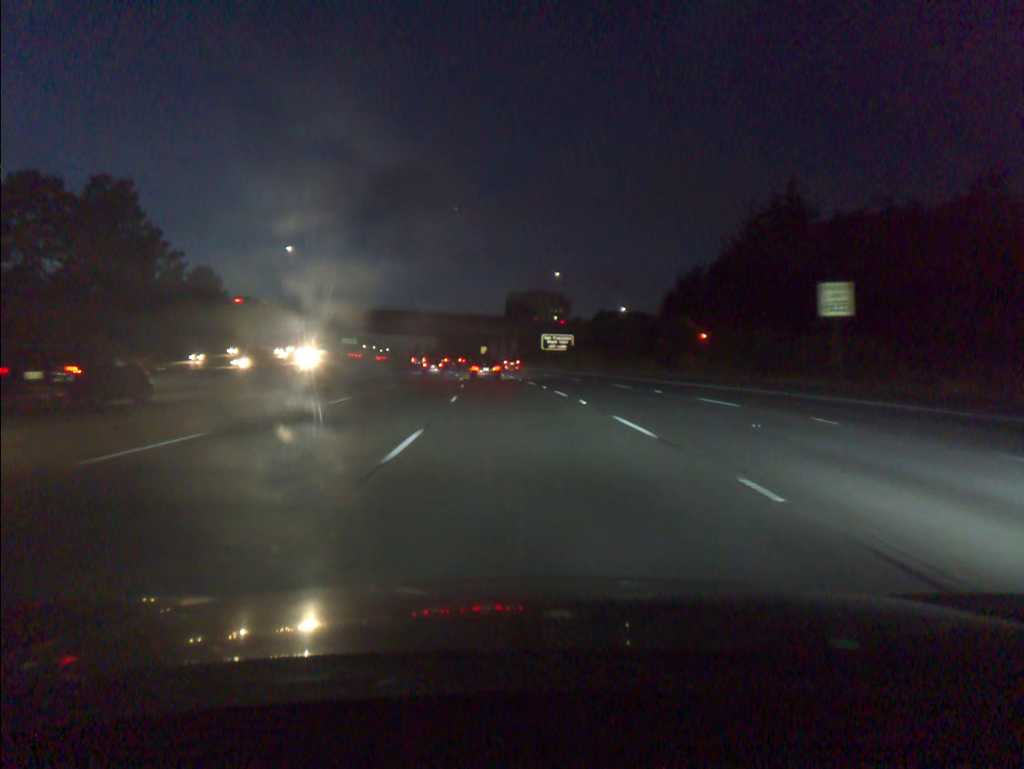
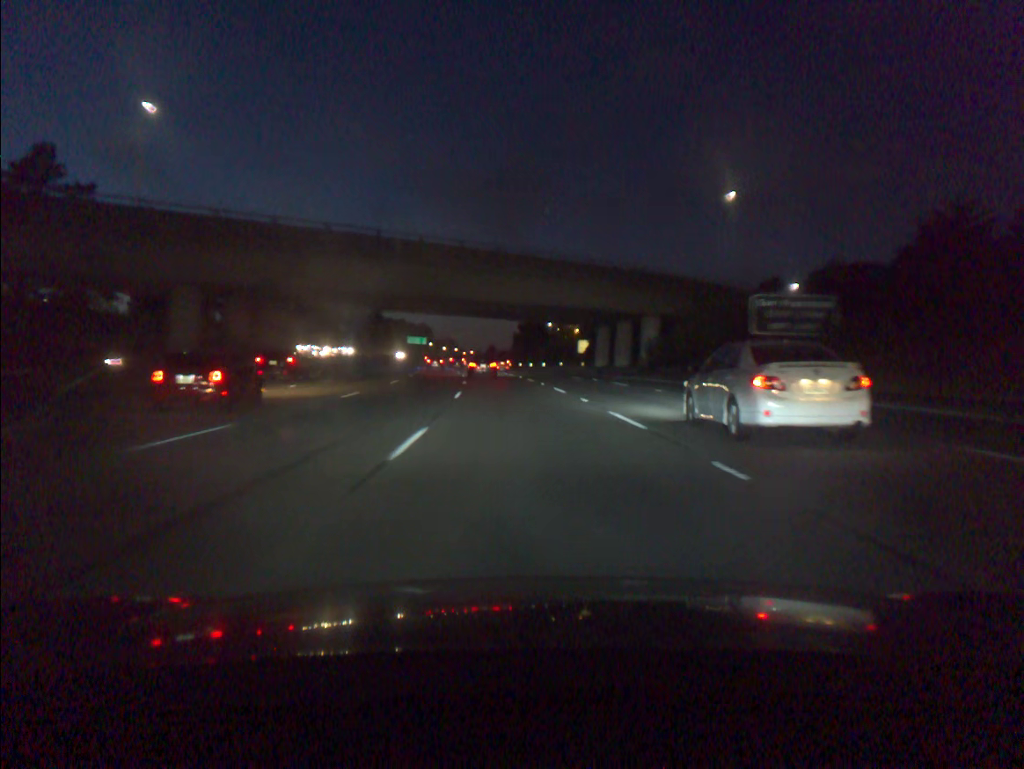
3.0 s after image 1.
(-3.9, +70.9) m; -7°
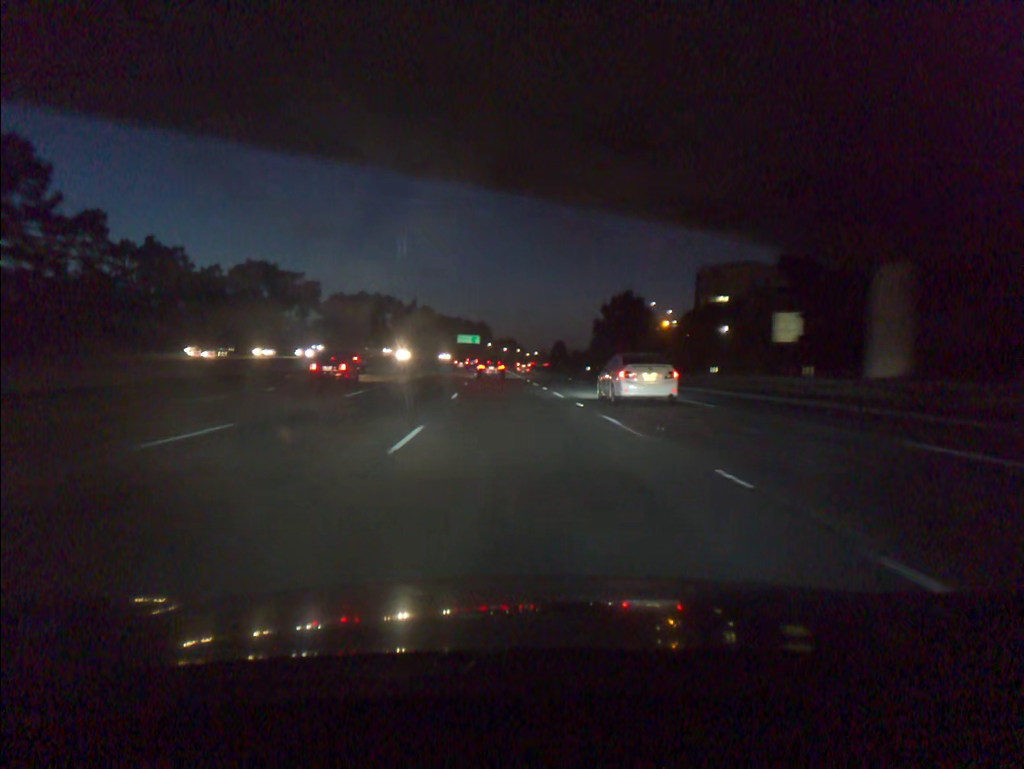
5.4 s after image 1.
(-2.3, +56.3) m; -5°
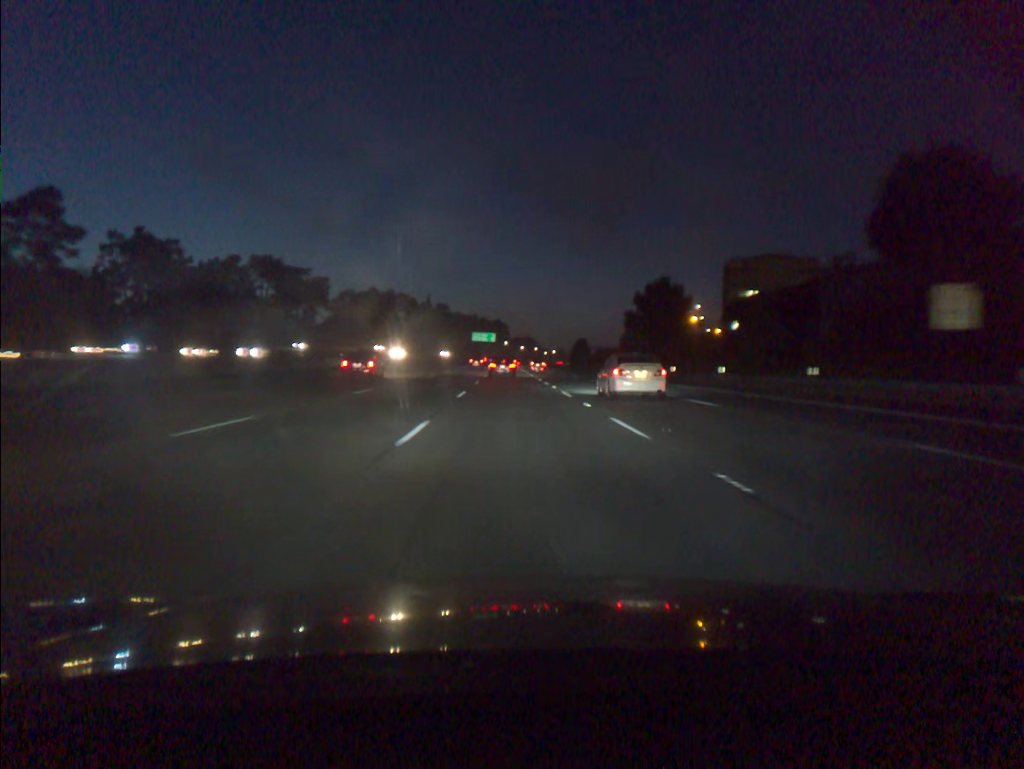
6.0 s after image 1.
(-0.2, +14.1) m; -1°
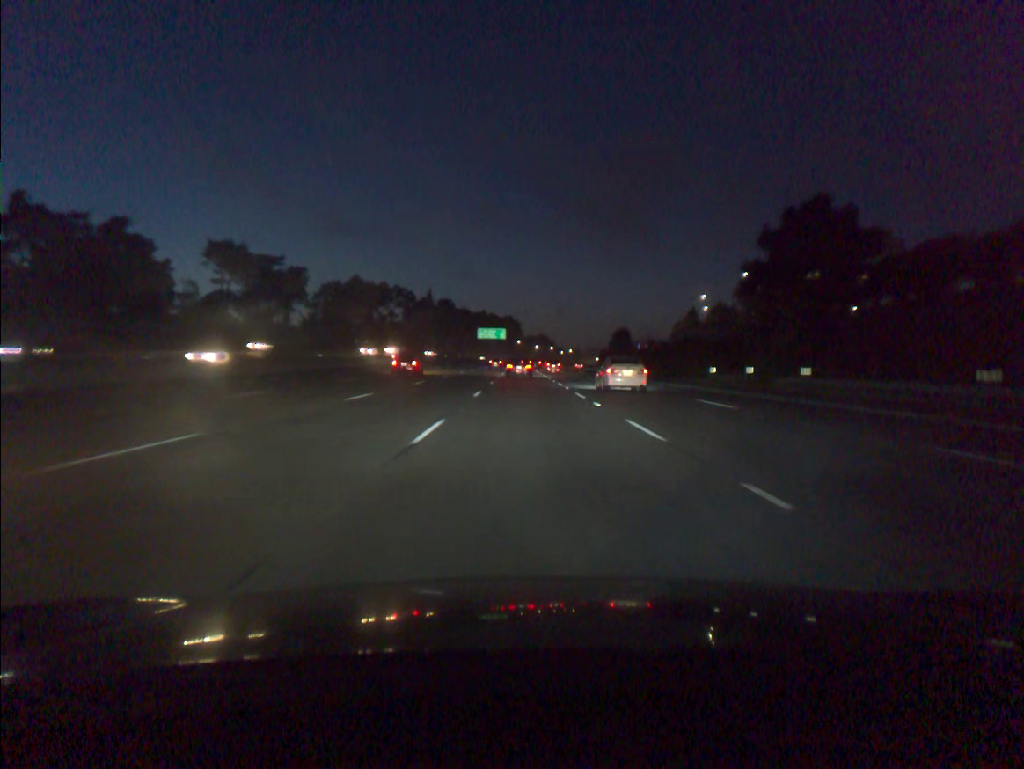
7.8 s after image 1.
(-0.6, +42.7) m; -1°
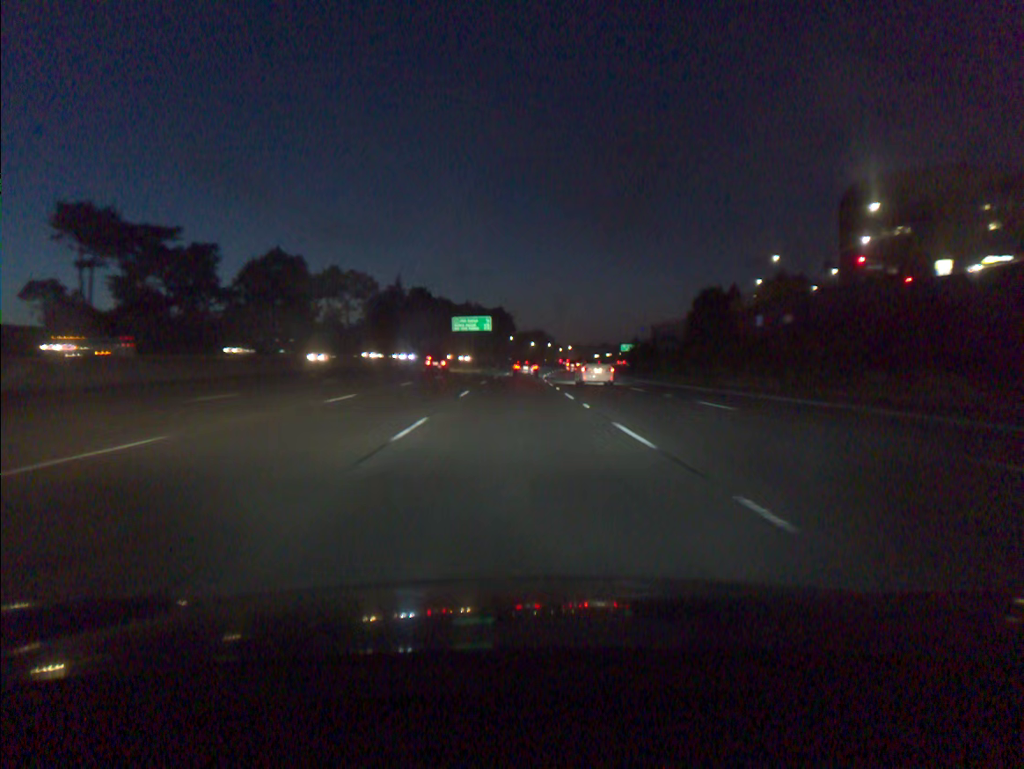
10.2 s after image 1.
(+0.4, +58.0) m; 0°
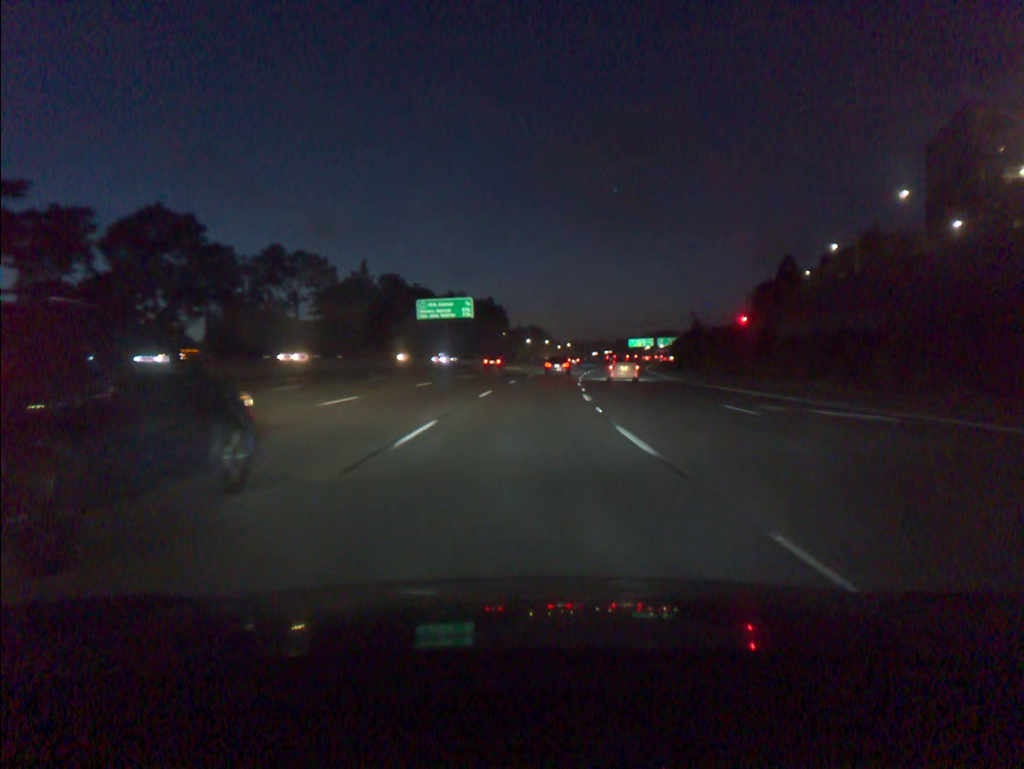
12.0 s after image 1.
(-0.1, +44.1) m; 0°
